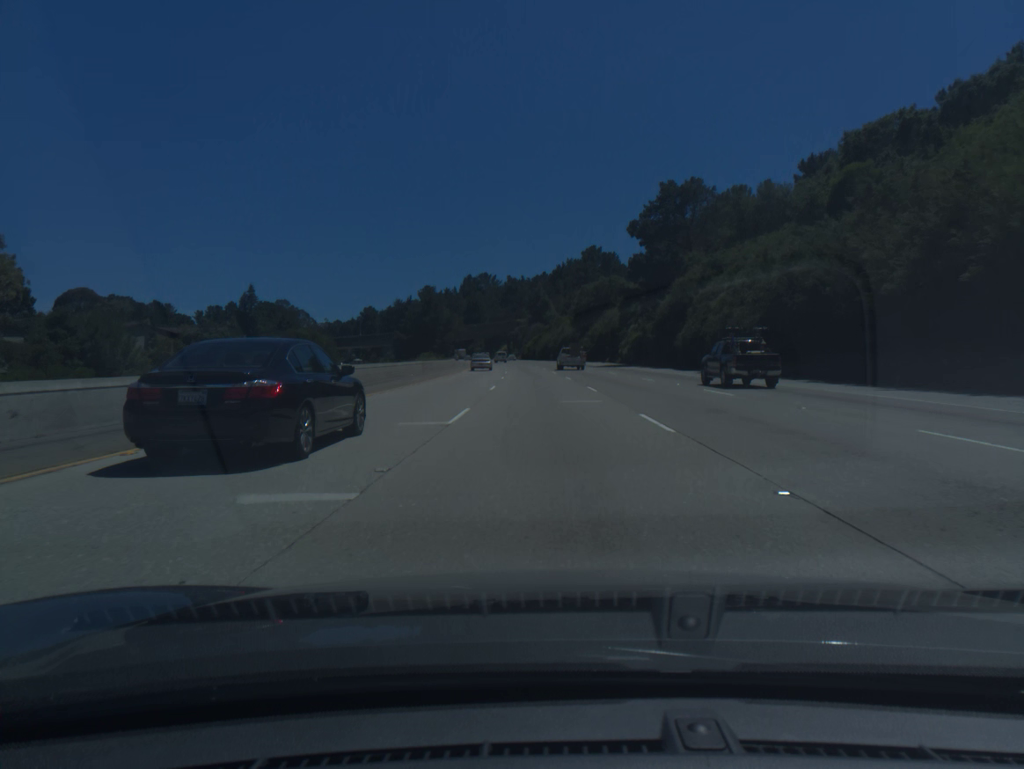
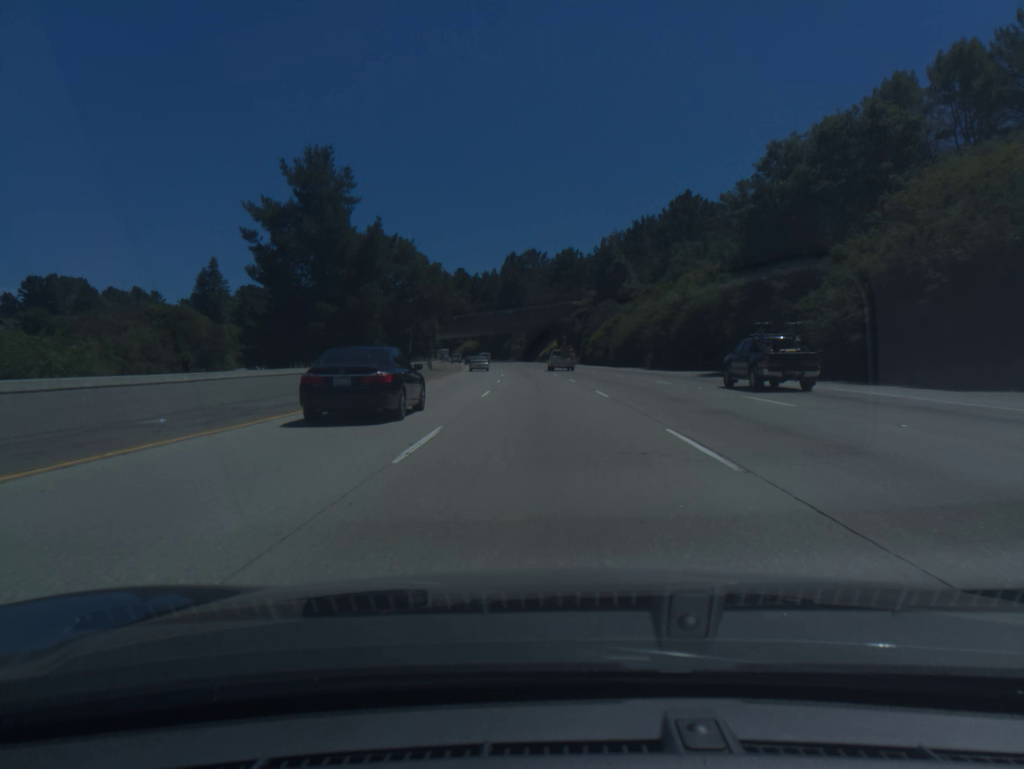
(-3.0, +91.9) m; -4°
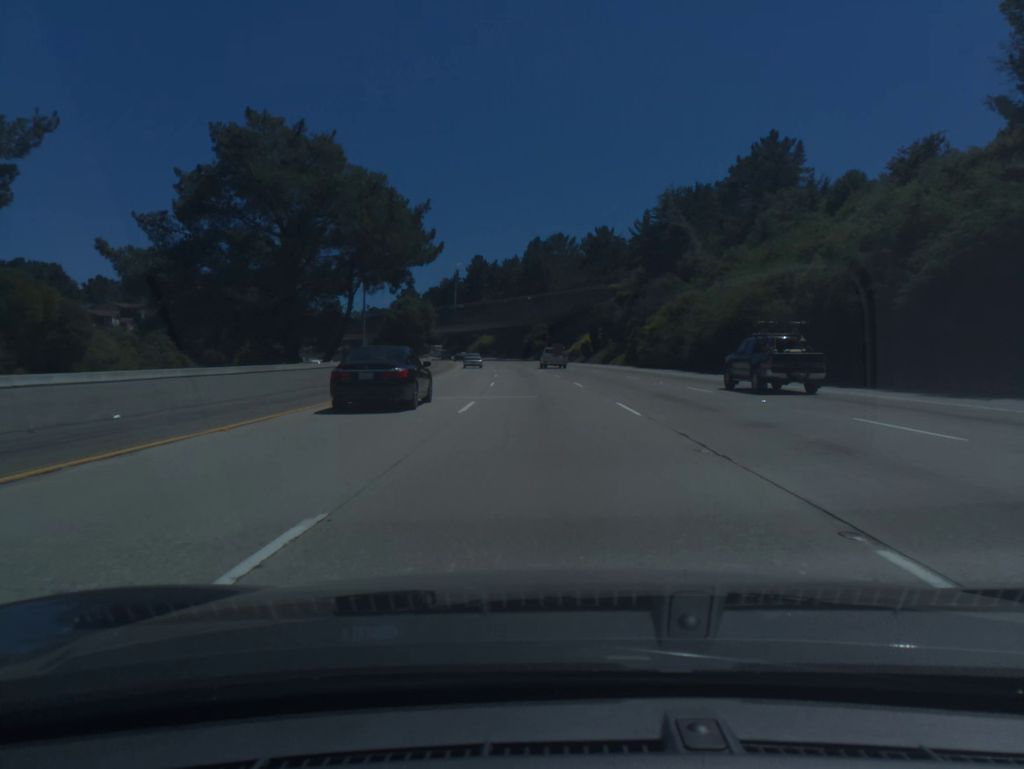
(-0.6, +36.7) m; -2°
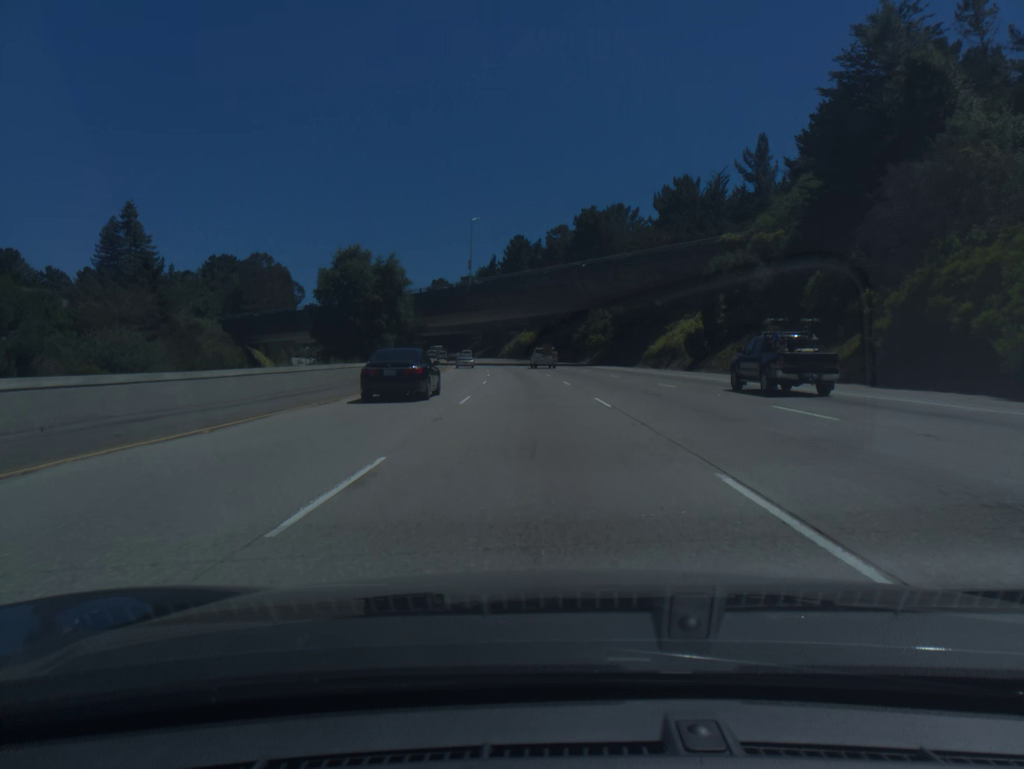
(-1.5, +54.9) m; -4°
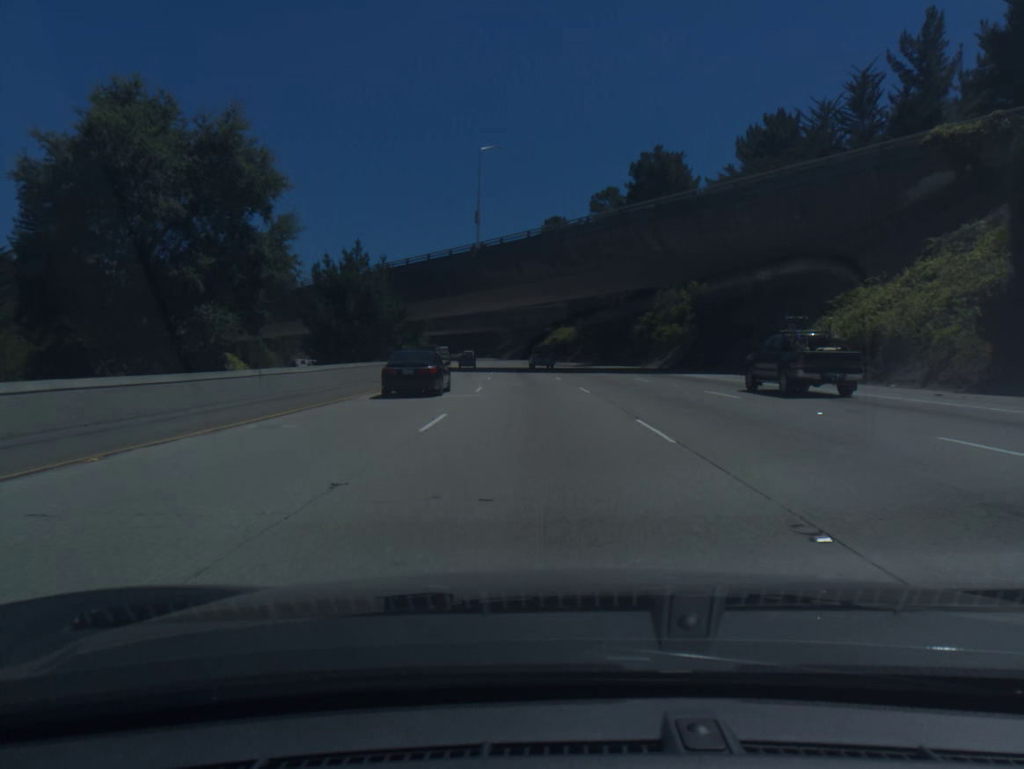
(-0.9, +36.5) m; -3°
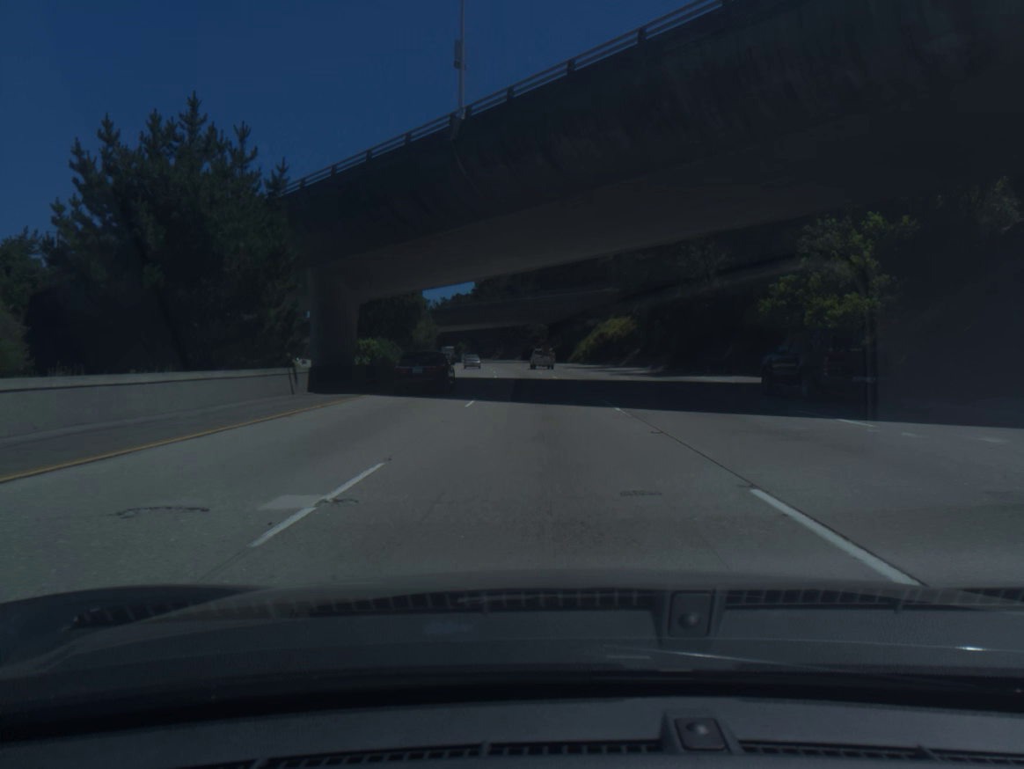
(-0.9, +36.5) m; -3°
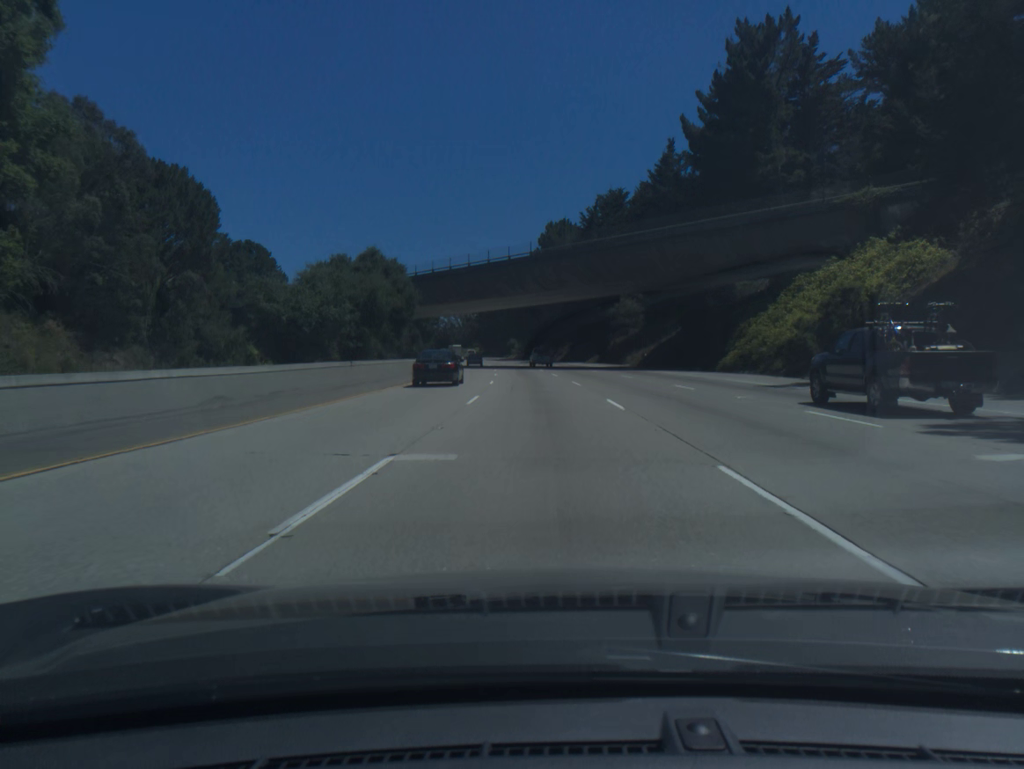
(-2.9, +73.1) m; -5°
